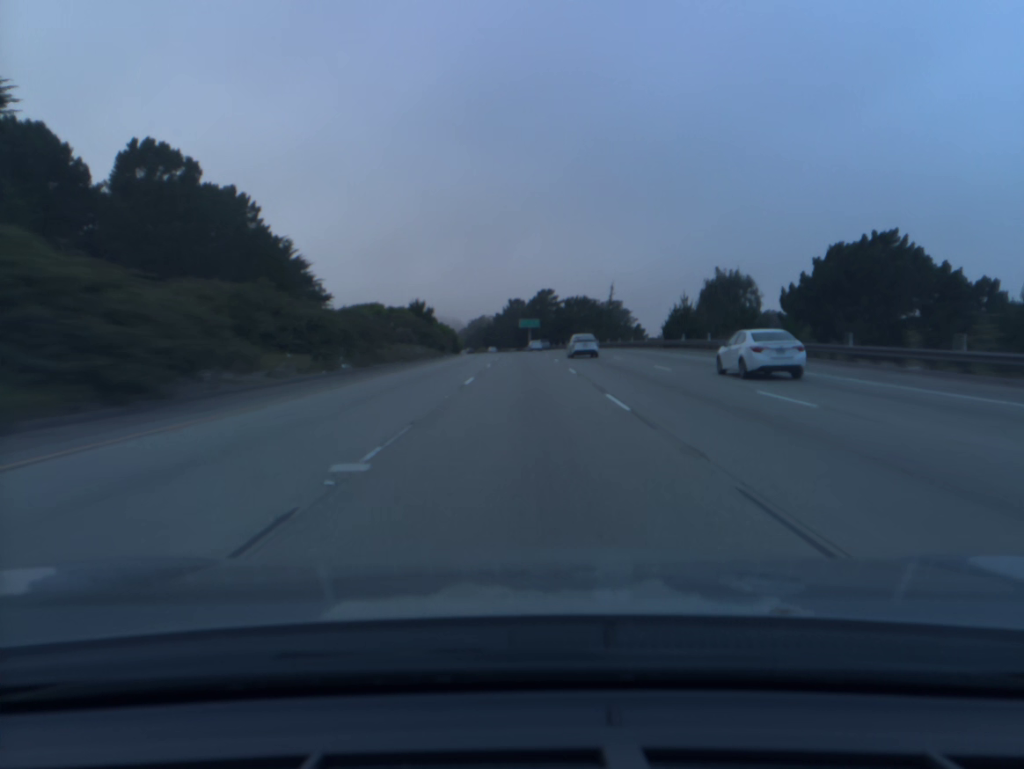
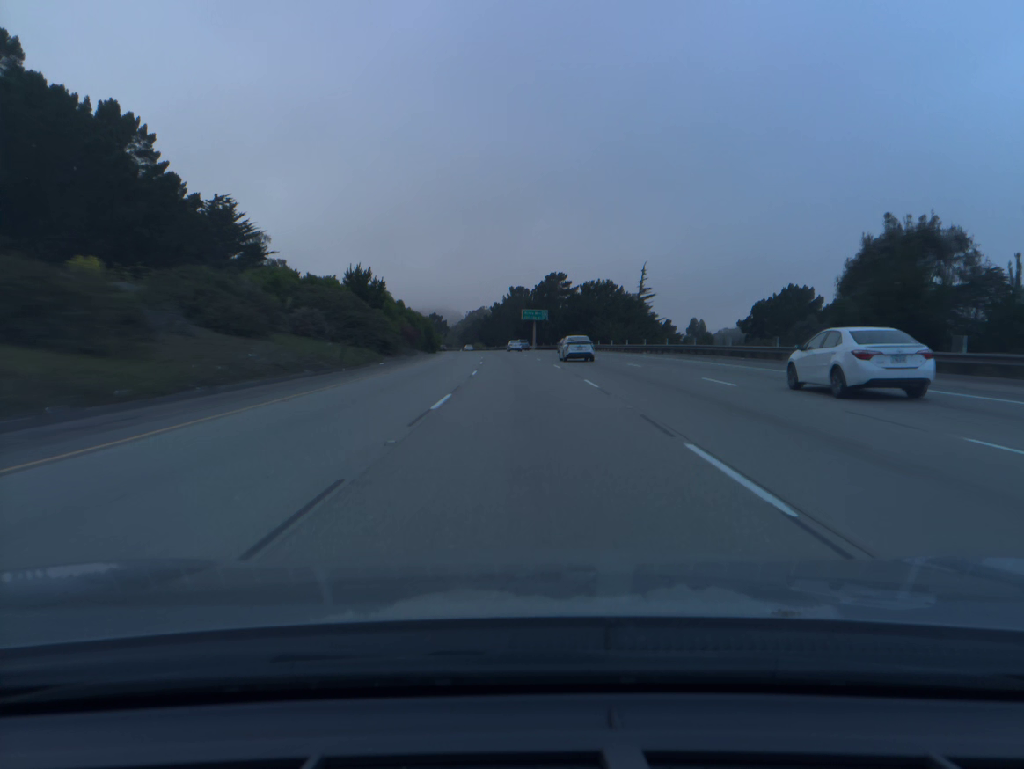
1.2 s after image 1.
(0.0, +37.8) m; 0°
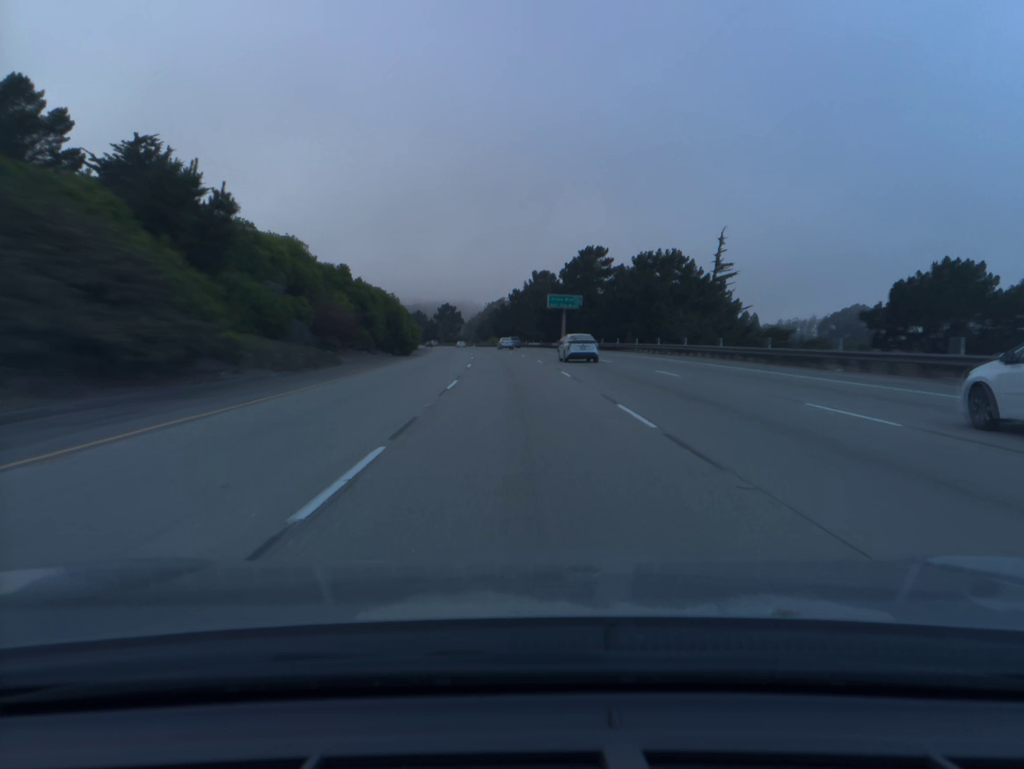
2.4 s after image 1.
(-0.4, +38.3) m; -1°
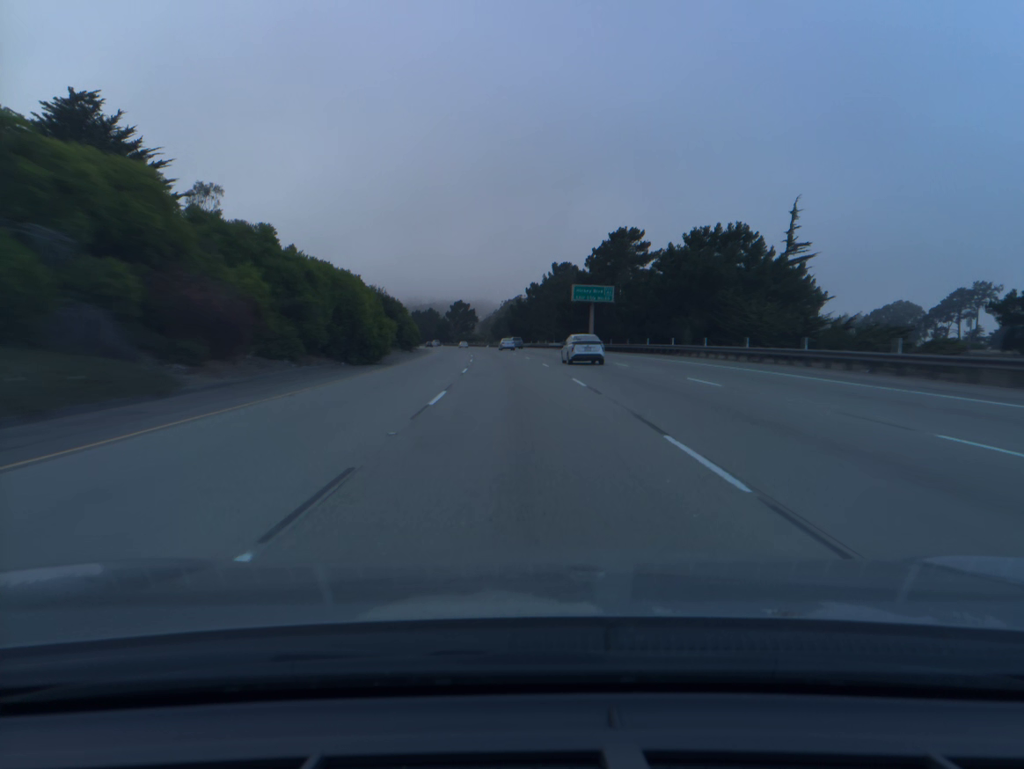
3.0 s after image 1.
(-0.2, +19.4) m; -1°
